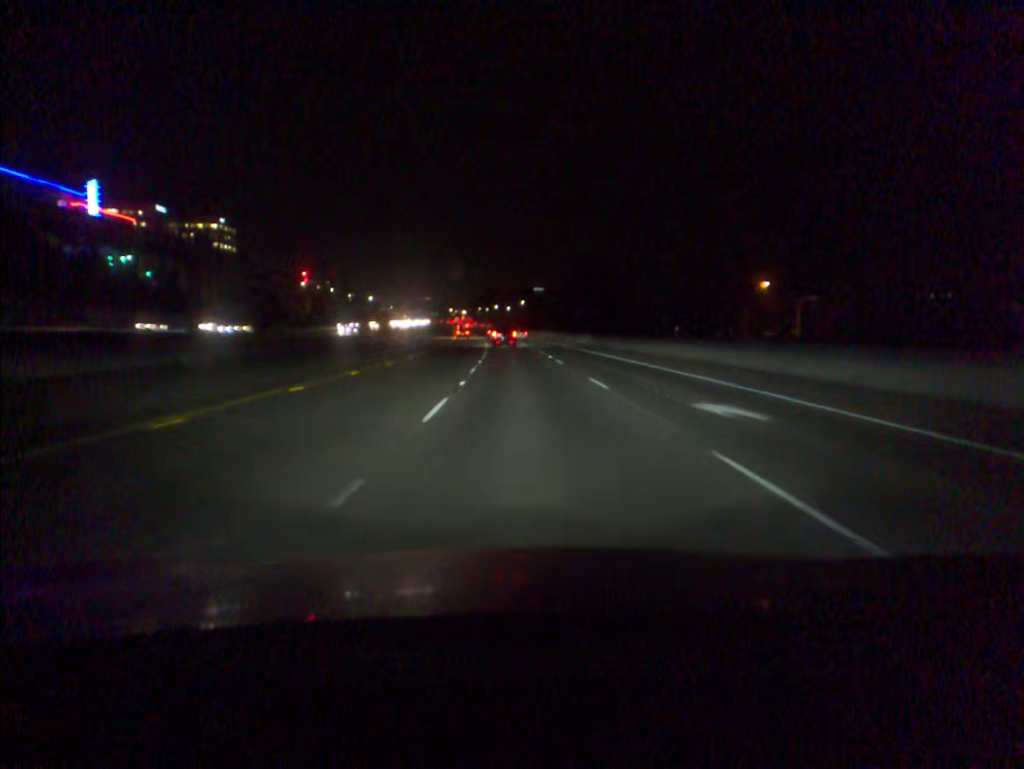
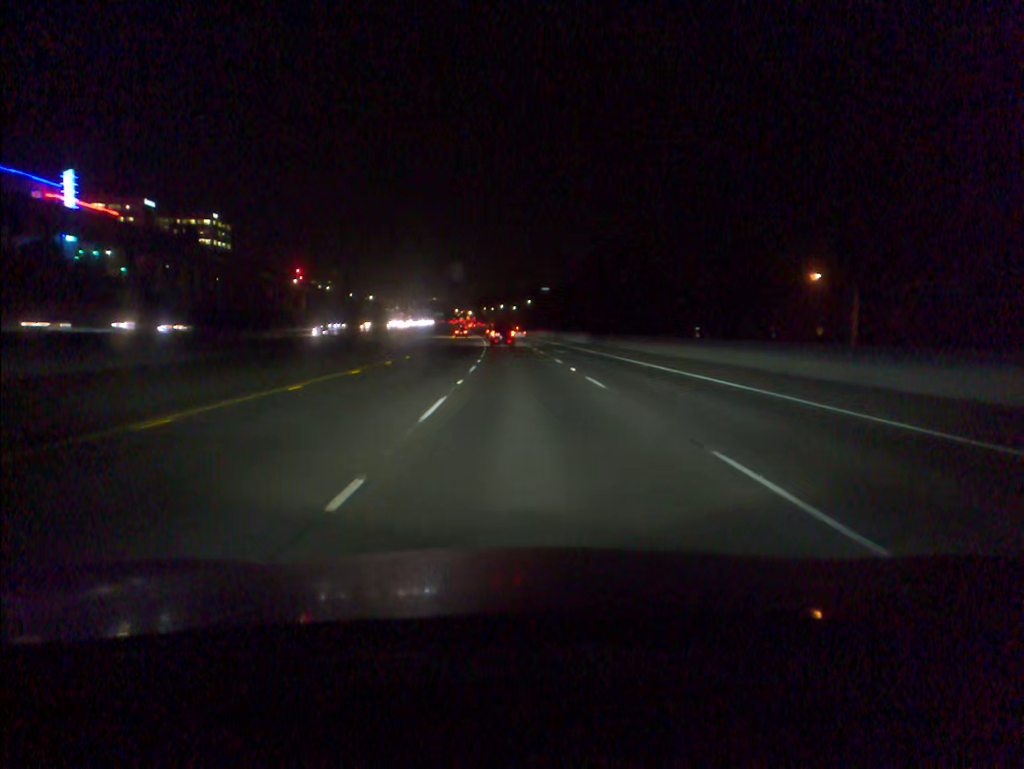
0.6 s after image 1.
(-0.1, +14.3) m; 0°
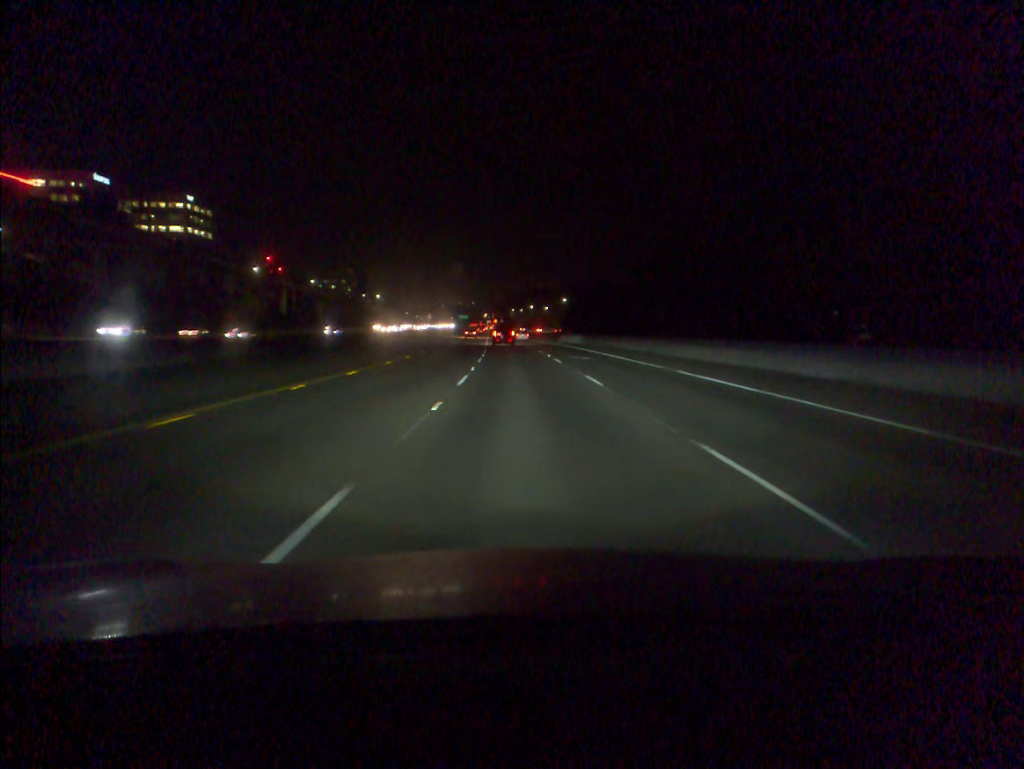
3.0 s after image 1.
(-1.1, +57.5) m; -2°
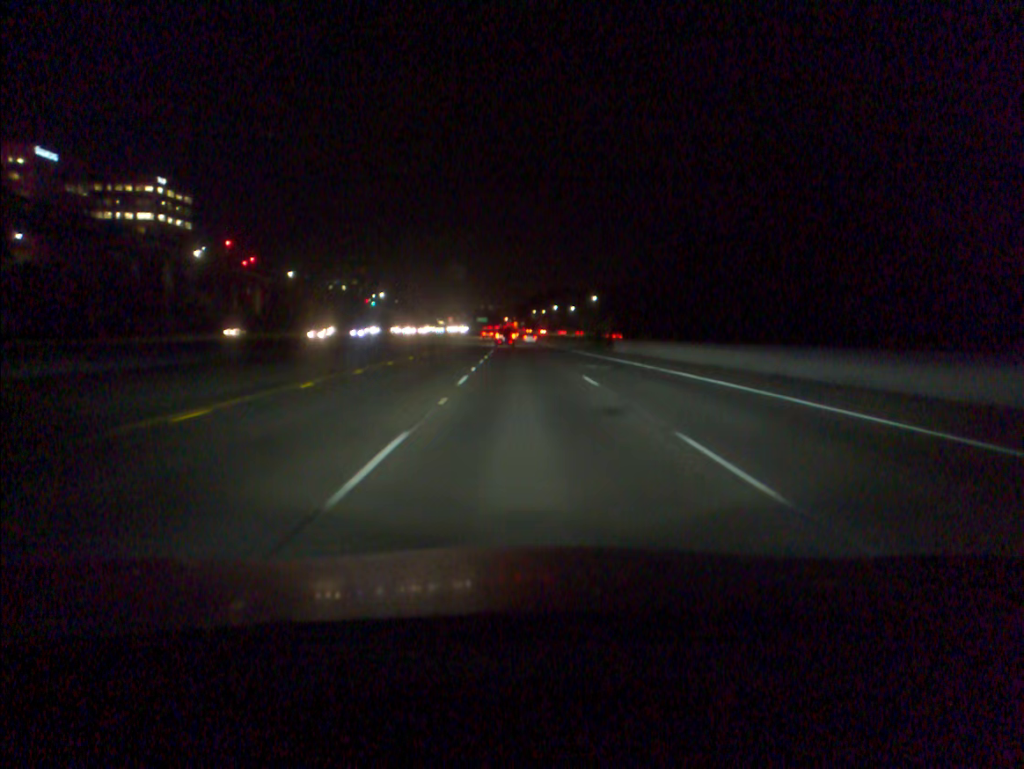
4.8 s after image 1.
(-0.6, +43.0) m; -2°
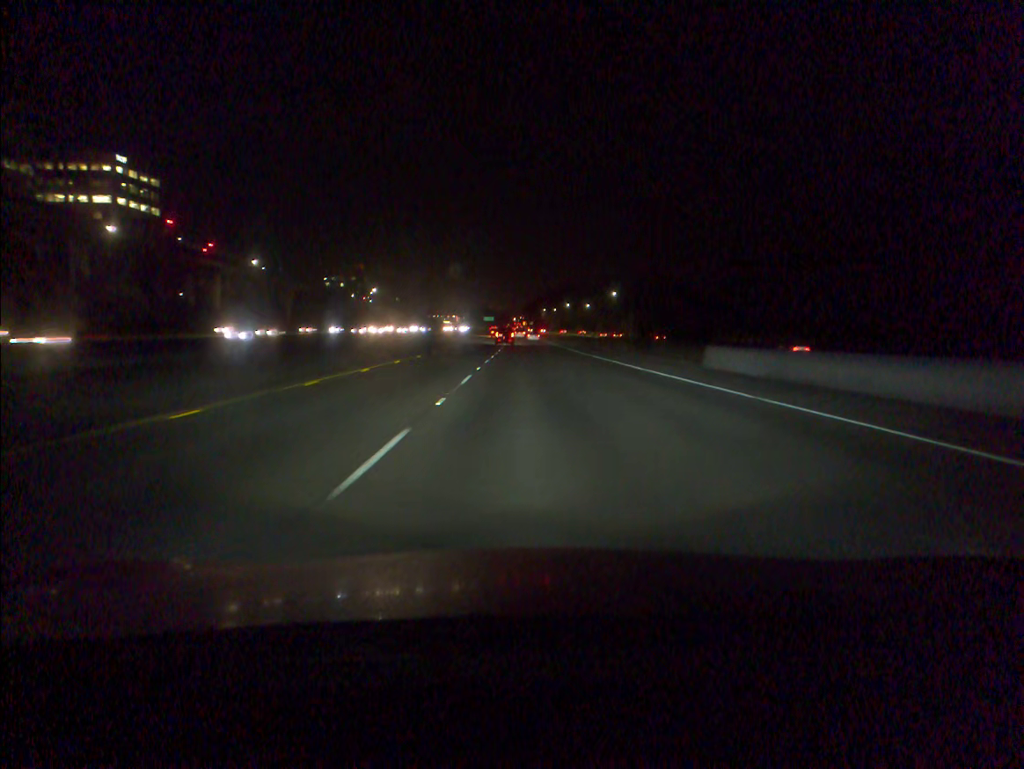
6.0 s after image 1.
(-0.2, +28.5) m; -1°
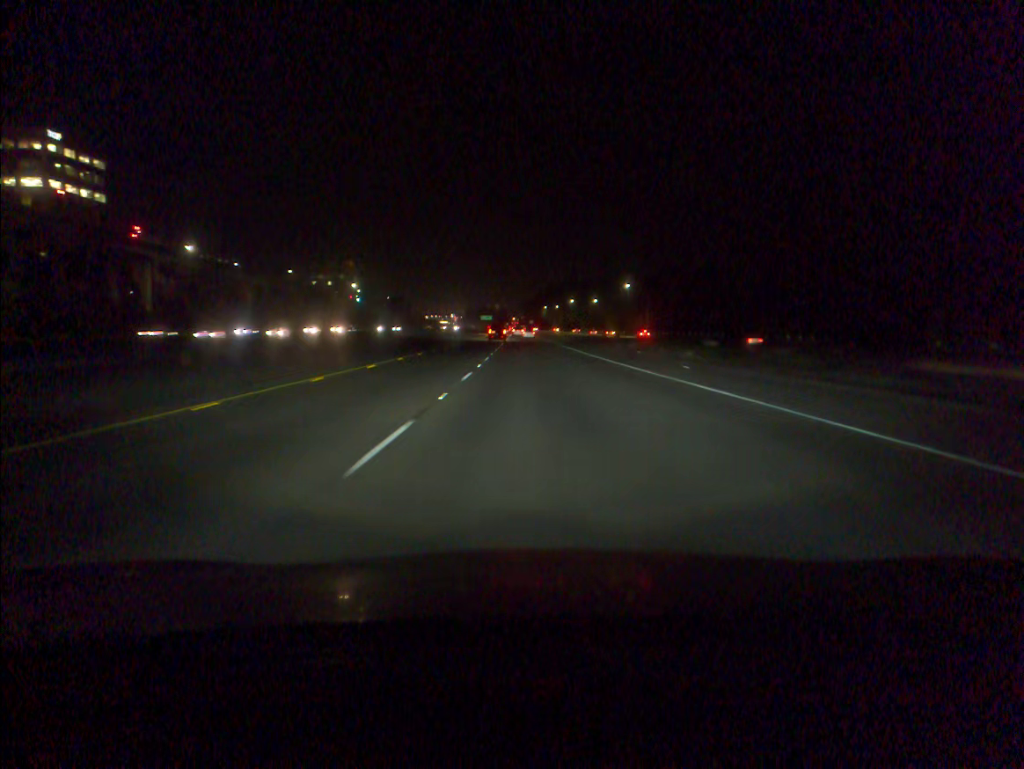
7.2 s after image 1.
(0.0, +28.4) m; 0°
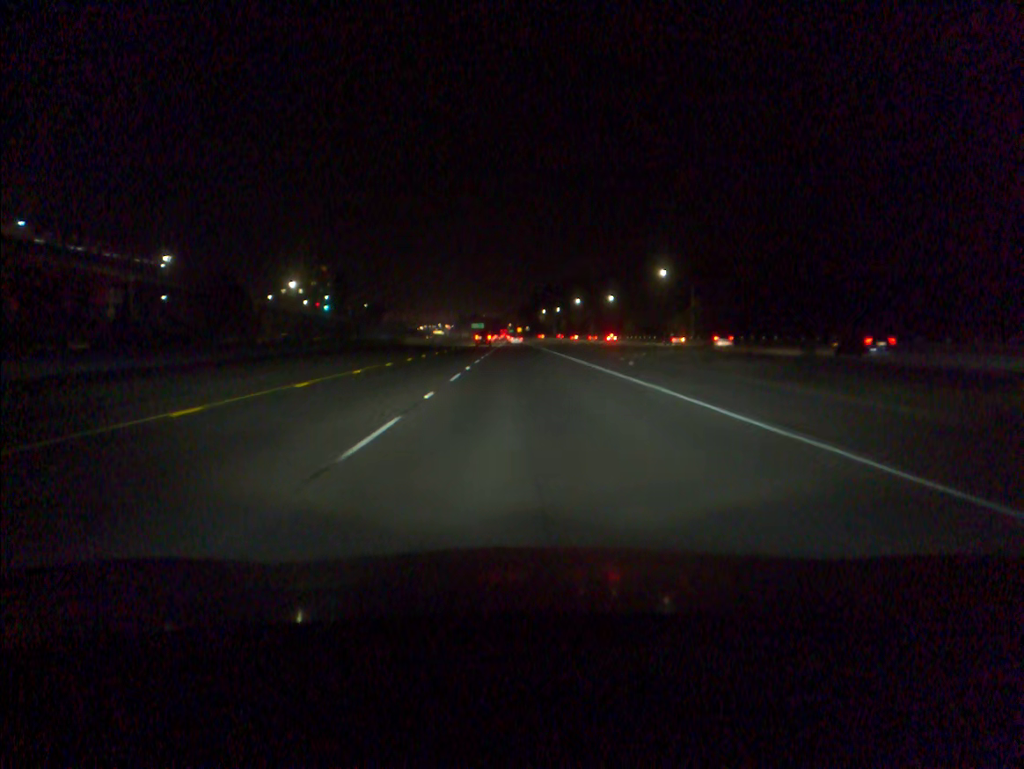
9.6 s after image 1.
(+0.2, +57.8) m; 0°
